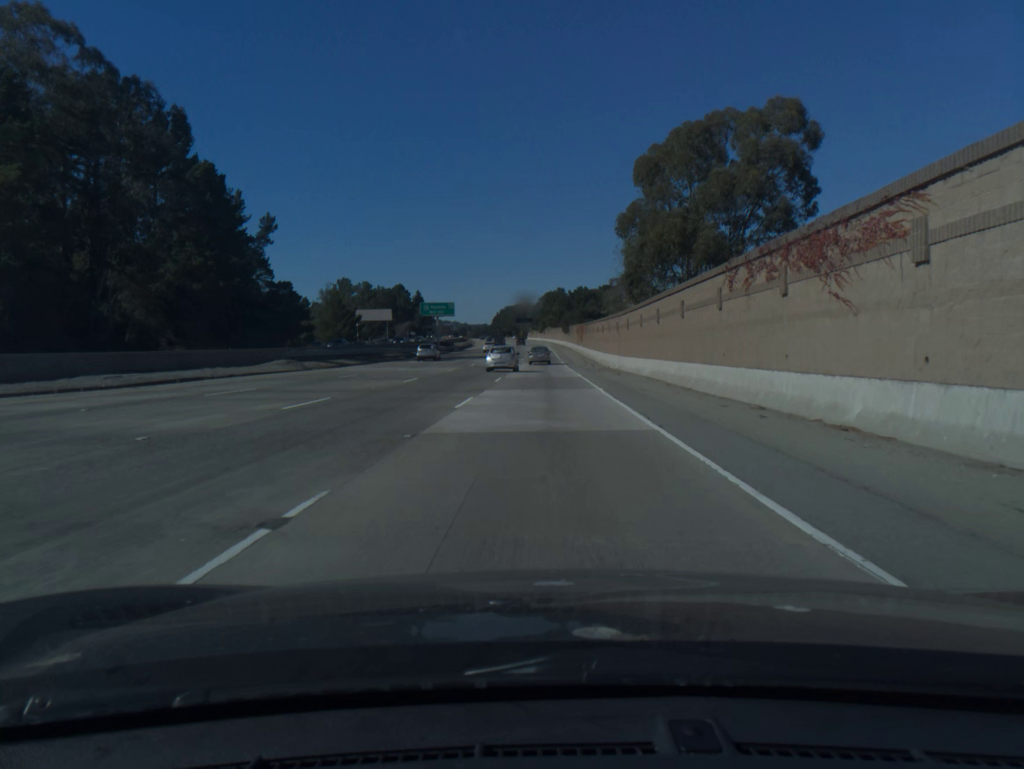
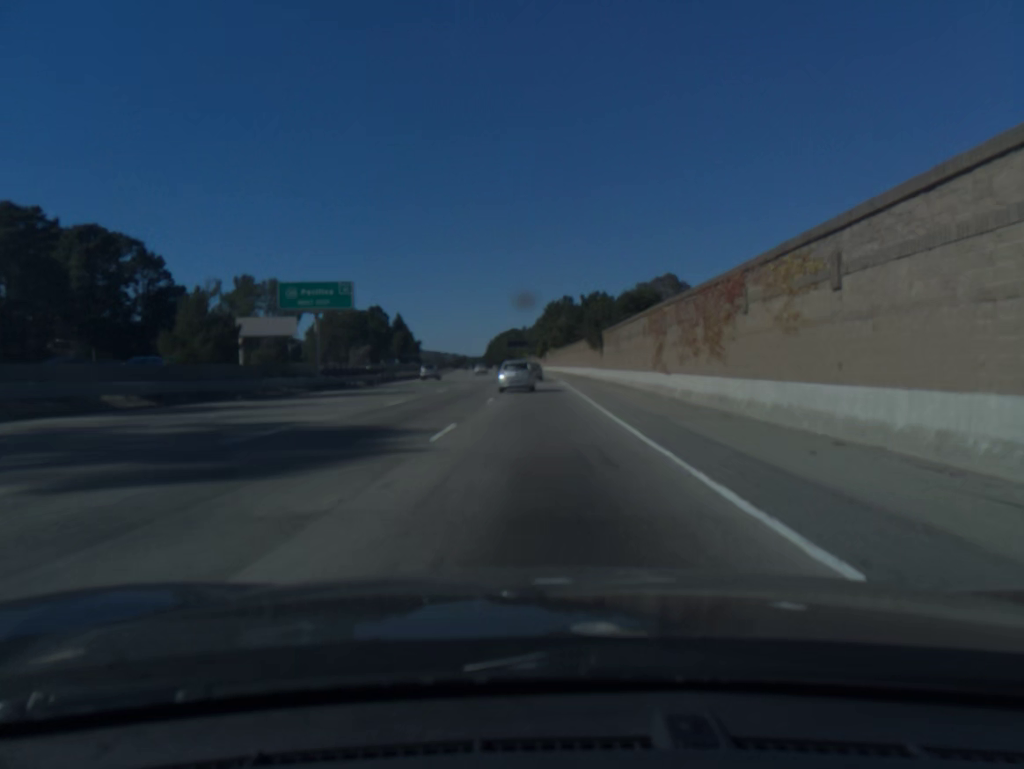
(+0.1, +76.4) m; 0°
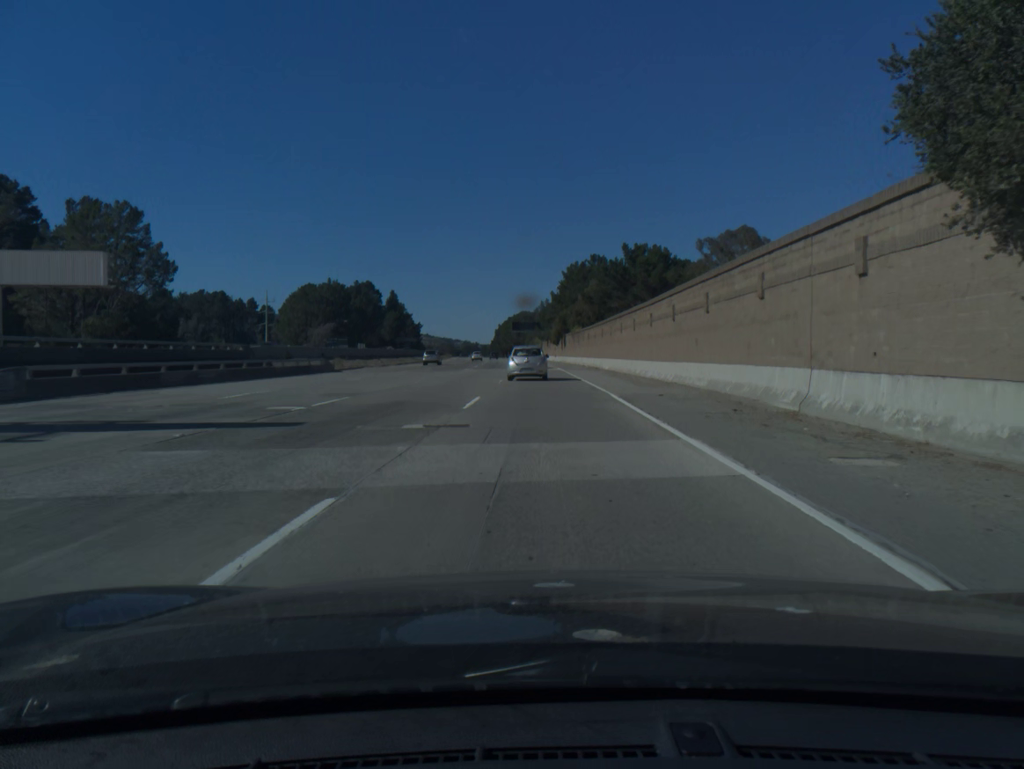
(-0.1, +54.9) m; -1°
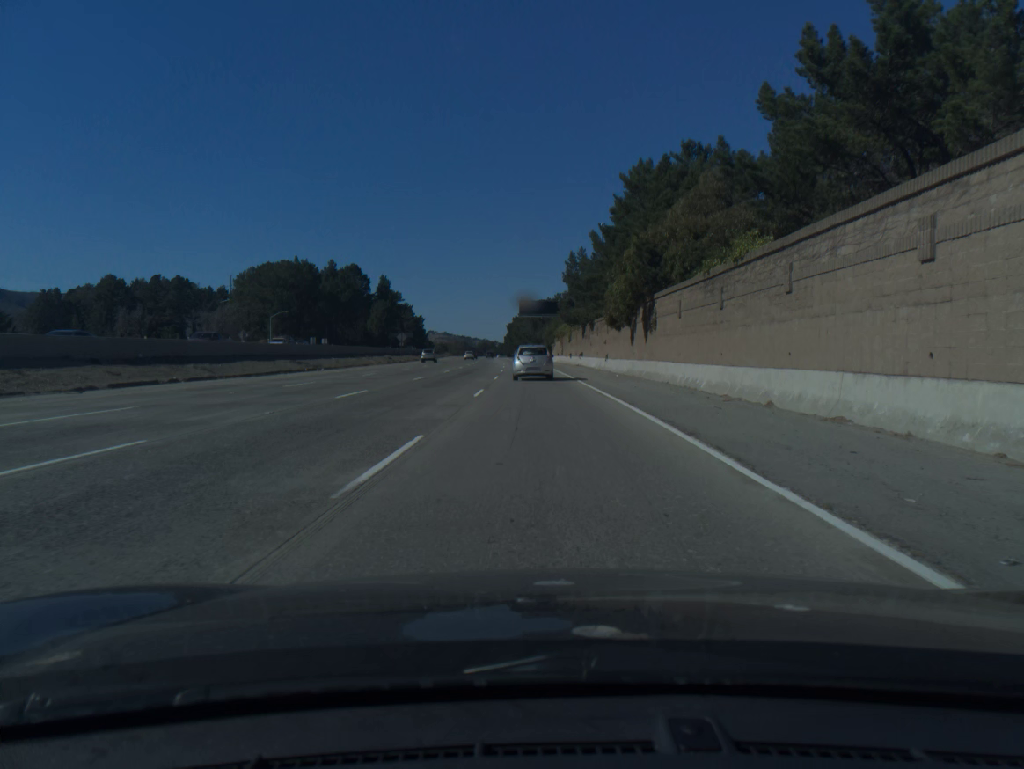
(-0.9, +69.2) m; -1°
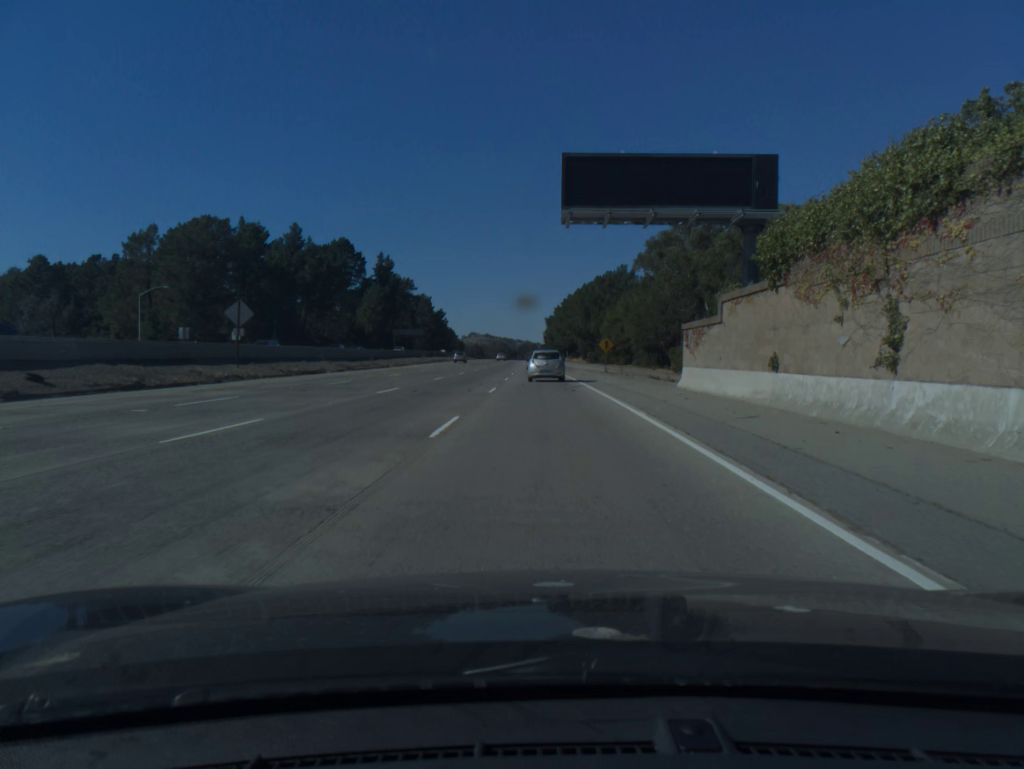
(-2.2, +83.0) m; -3°
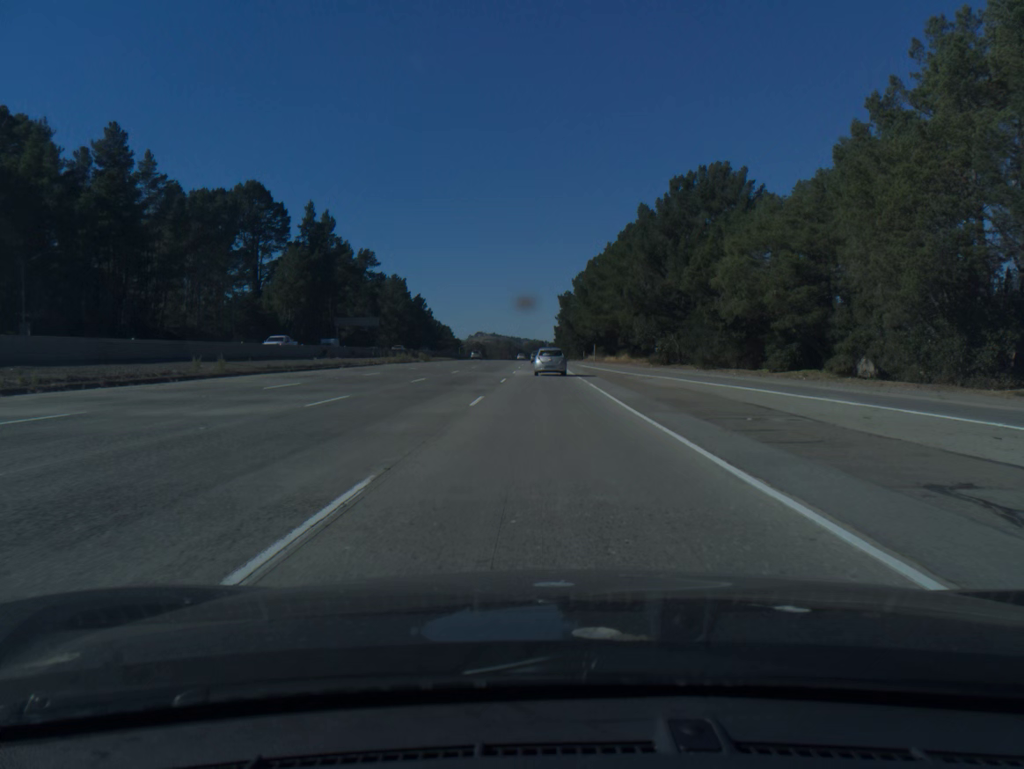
(-0.8, +81.3) m; -1°
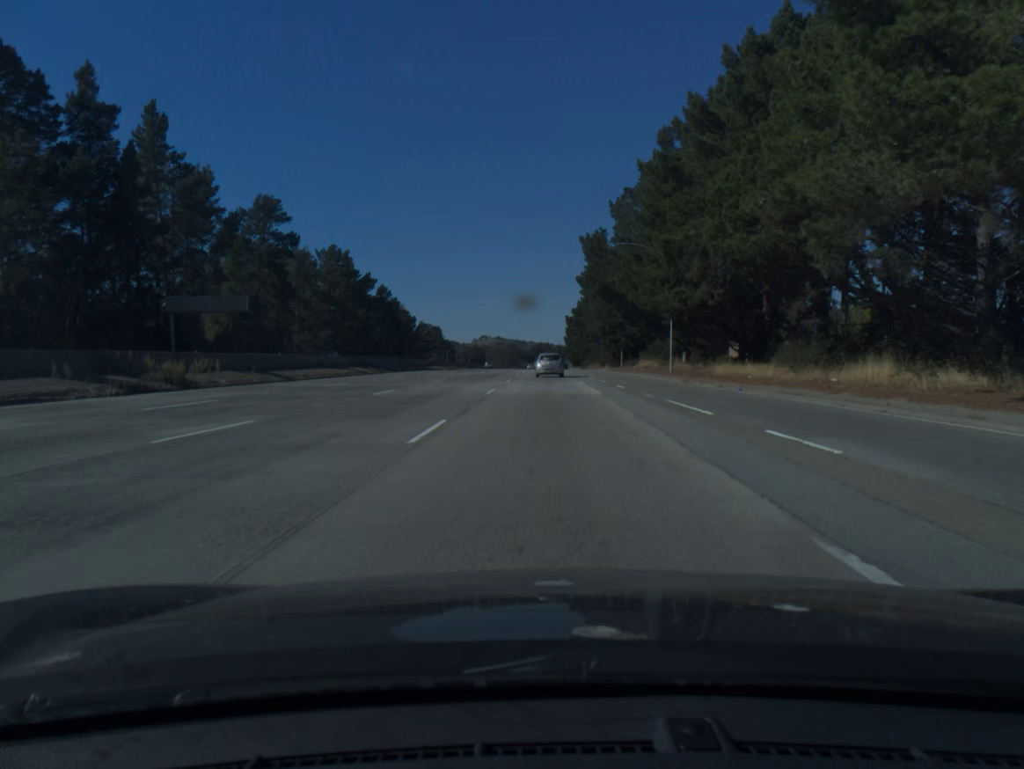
(-0.1, +80.4) m; 0°
